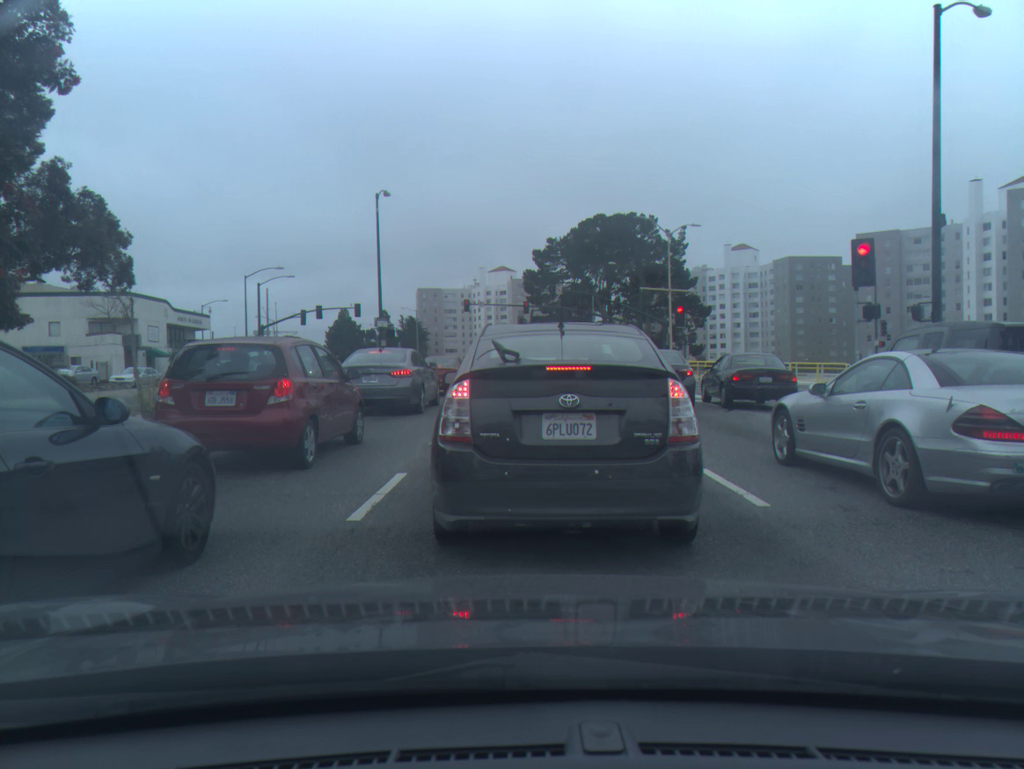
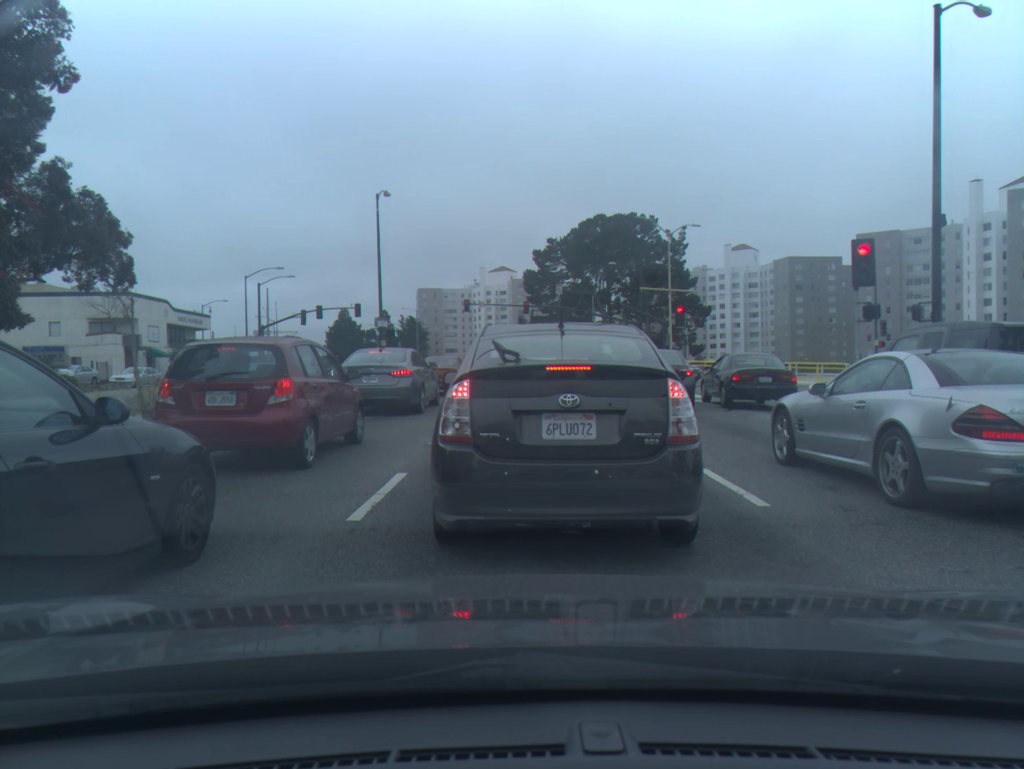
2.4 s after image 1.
(0.0, 0.0) m; 0°
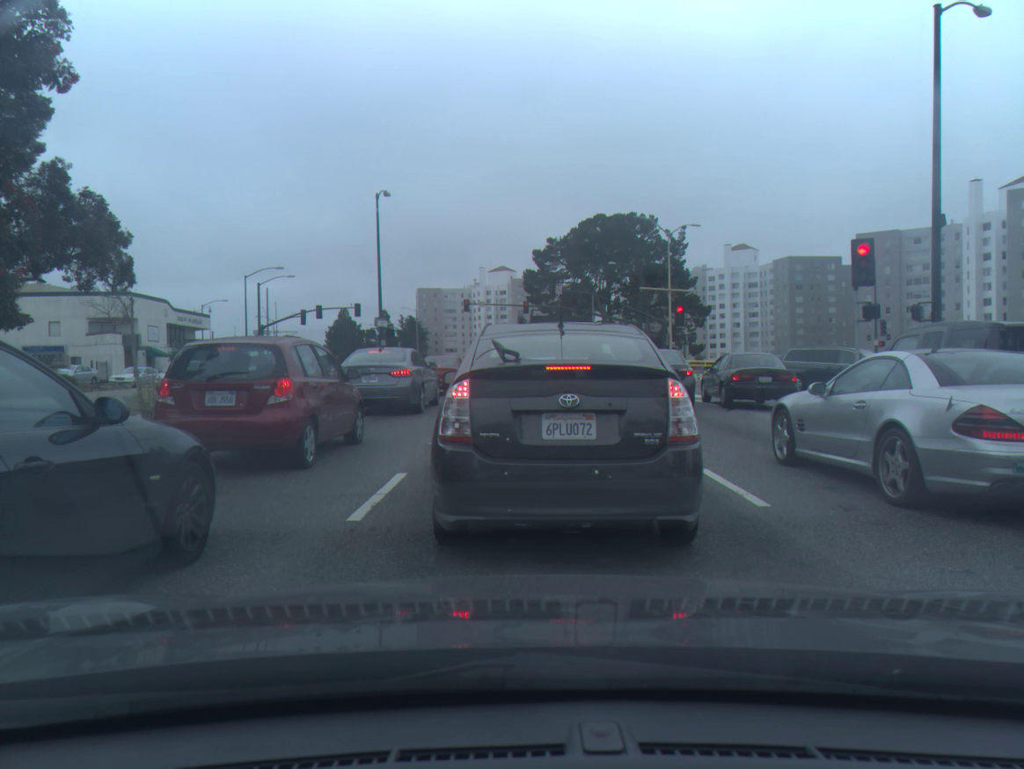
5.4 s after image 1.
(0.0, 0.0) m; 0°
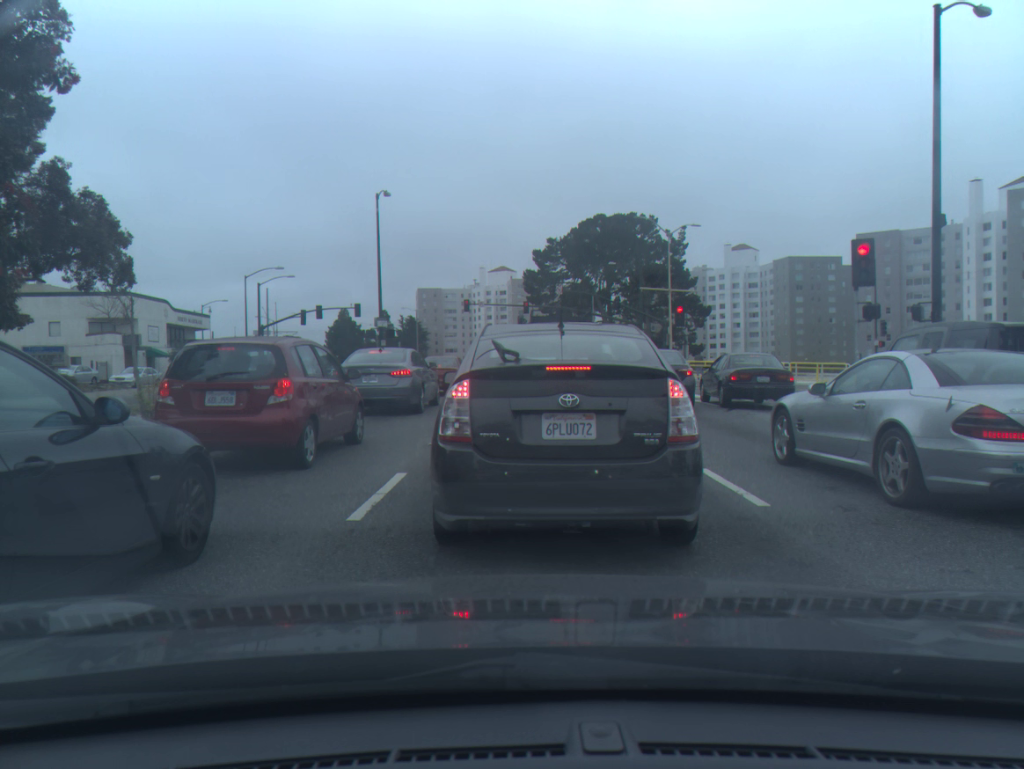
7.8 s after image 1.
(0.0, 0.0) m; 0°
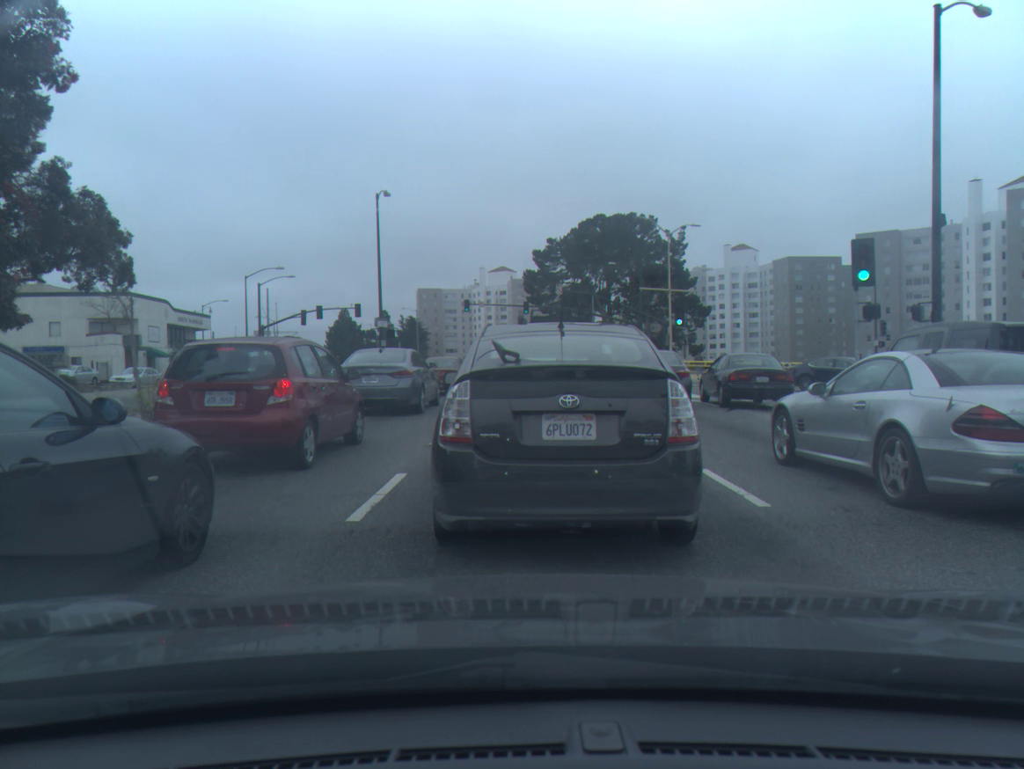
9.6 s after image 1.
(0.0, 0.0) m; 0°
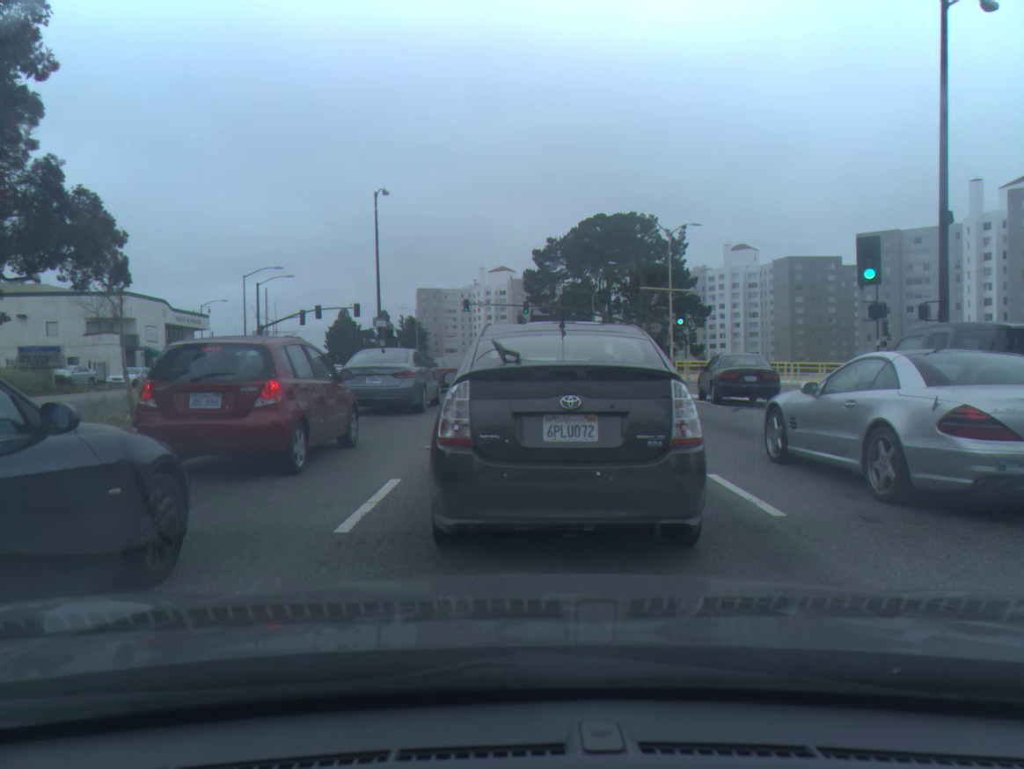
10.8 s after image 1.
(0.0, +0.4) m; 0°
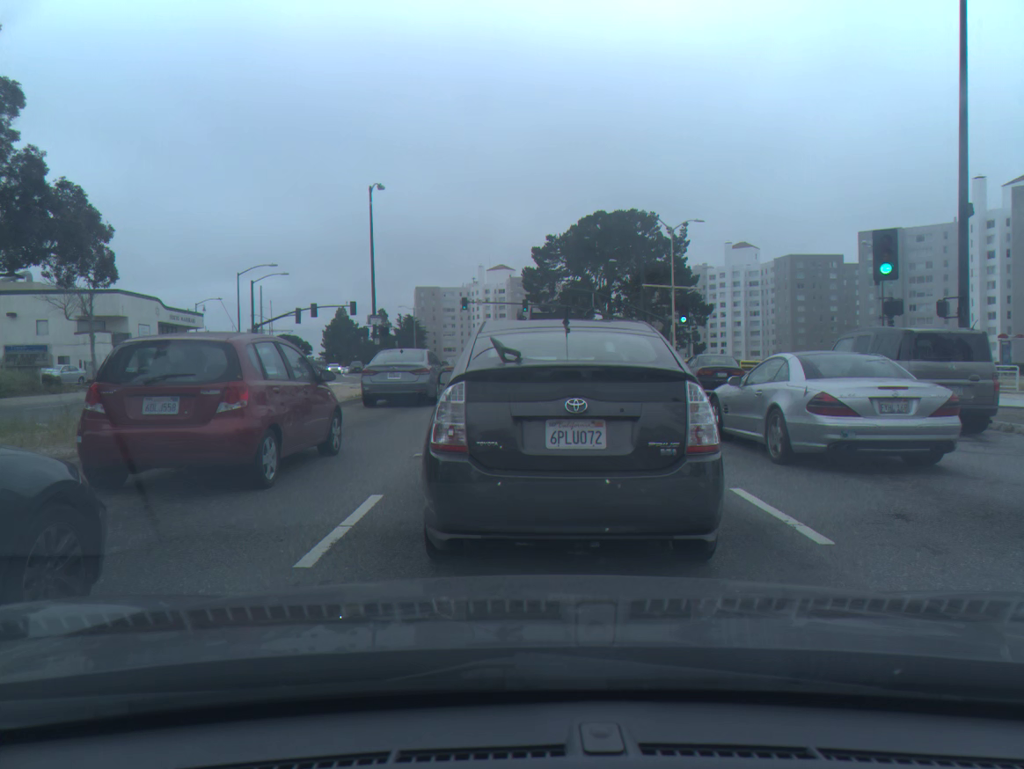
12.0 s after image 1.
(0.0, +0.9) m; 0°
